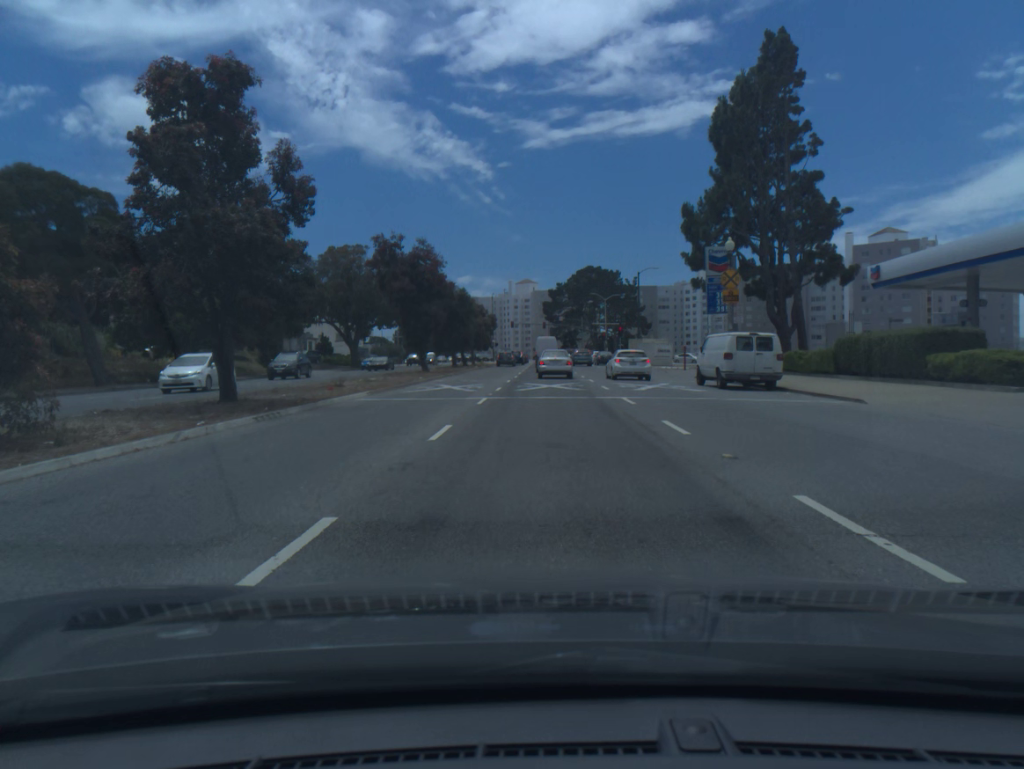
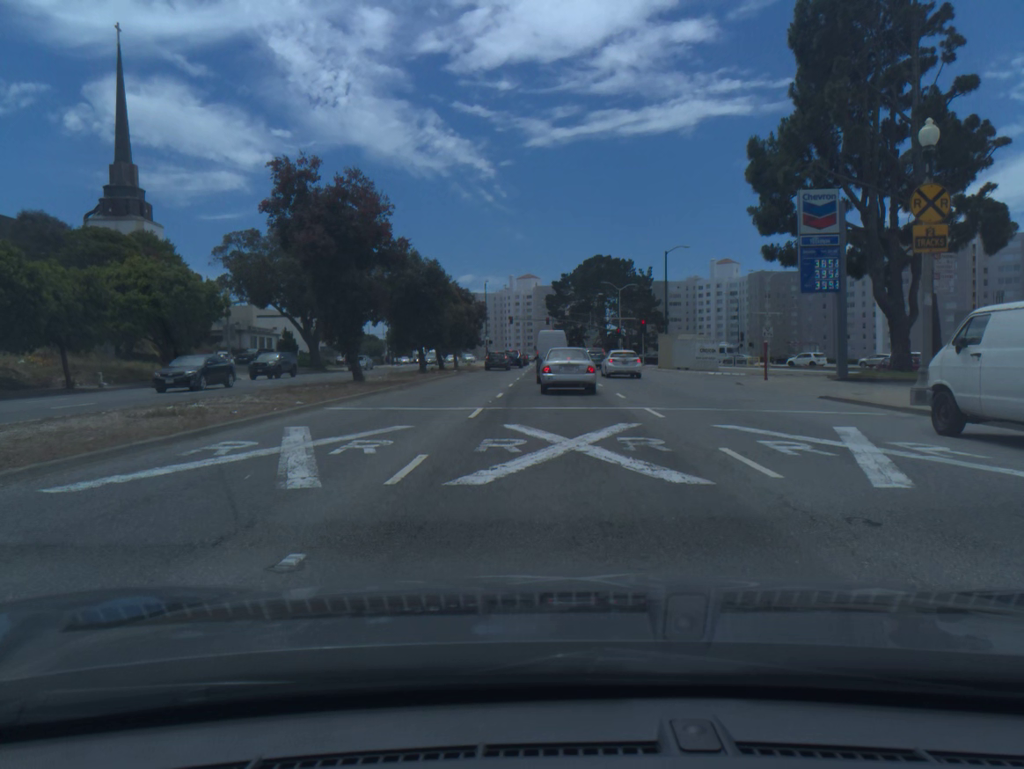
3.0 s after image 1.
(-0.1, +18.4) m; 0°
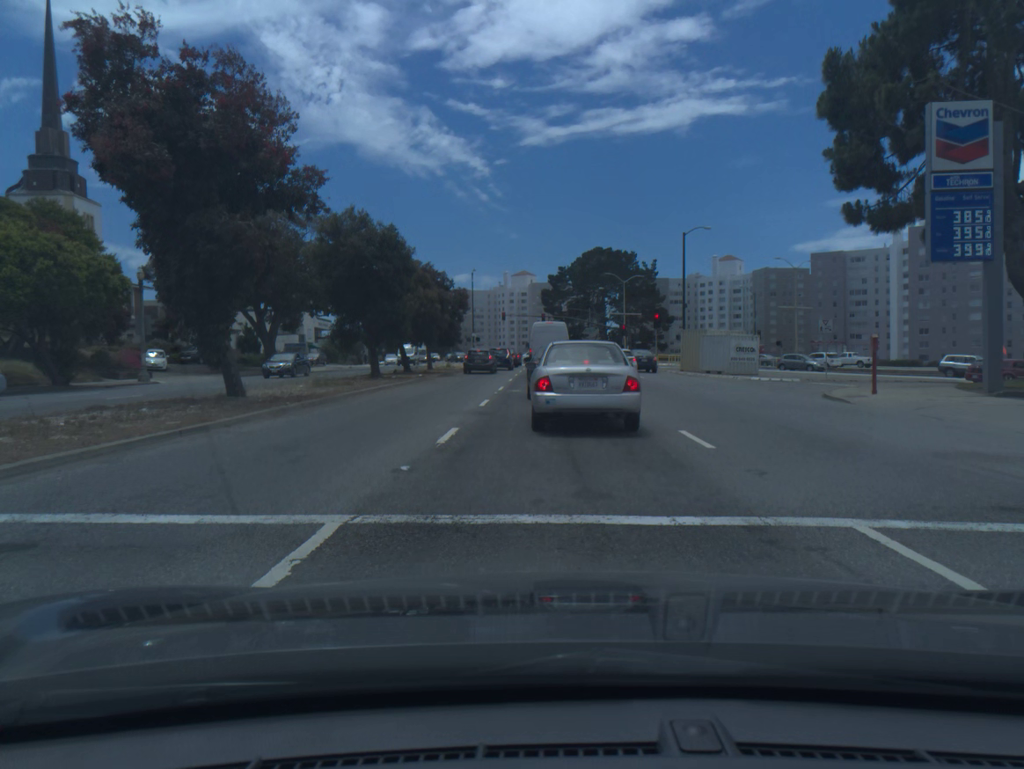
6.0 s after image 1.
(+0.1, +12.1) m; 0°
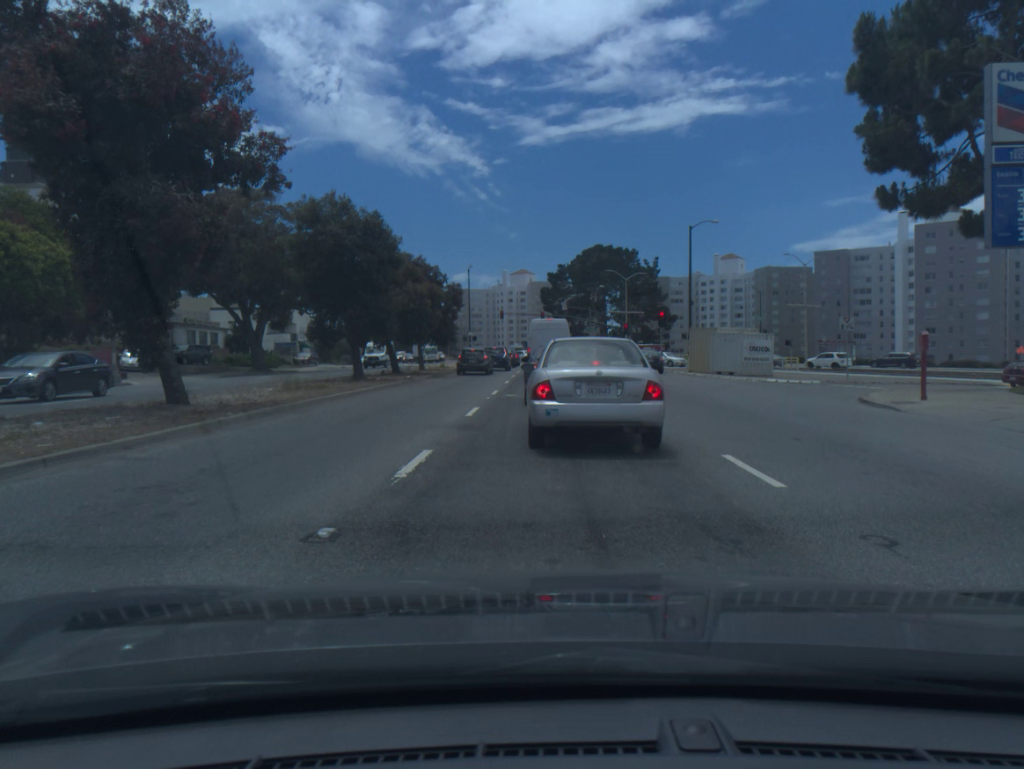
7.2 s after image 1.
(0.0, +3.1) m; +1°
